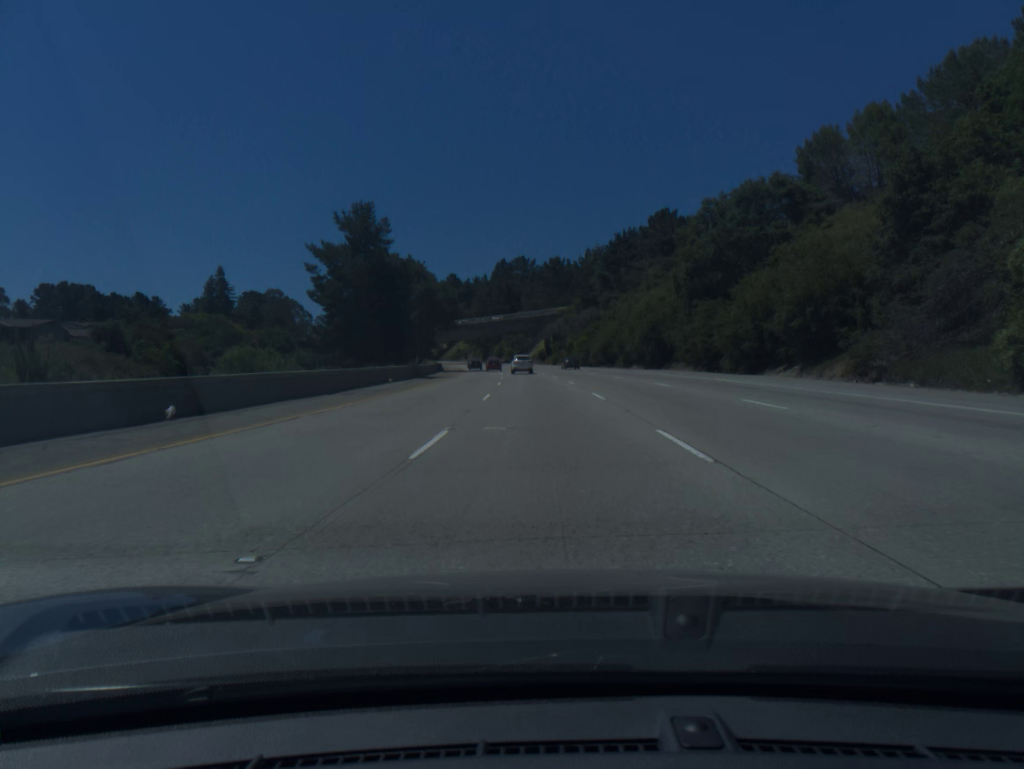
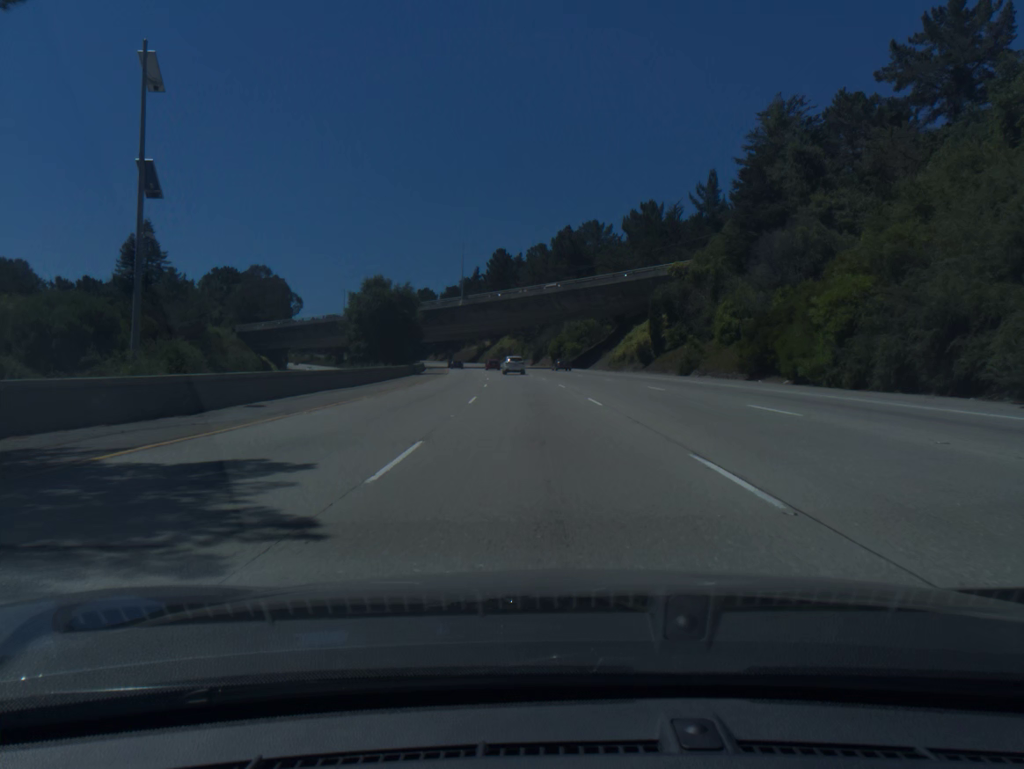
(-3.3, +89.8) m; -5°
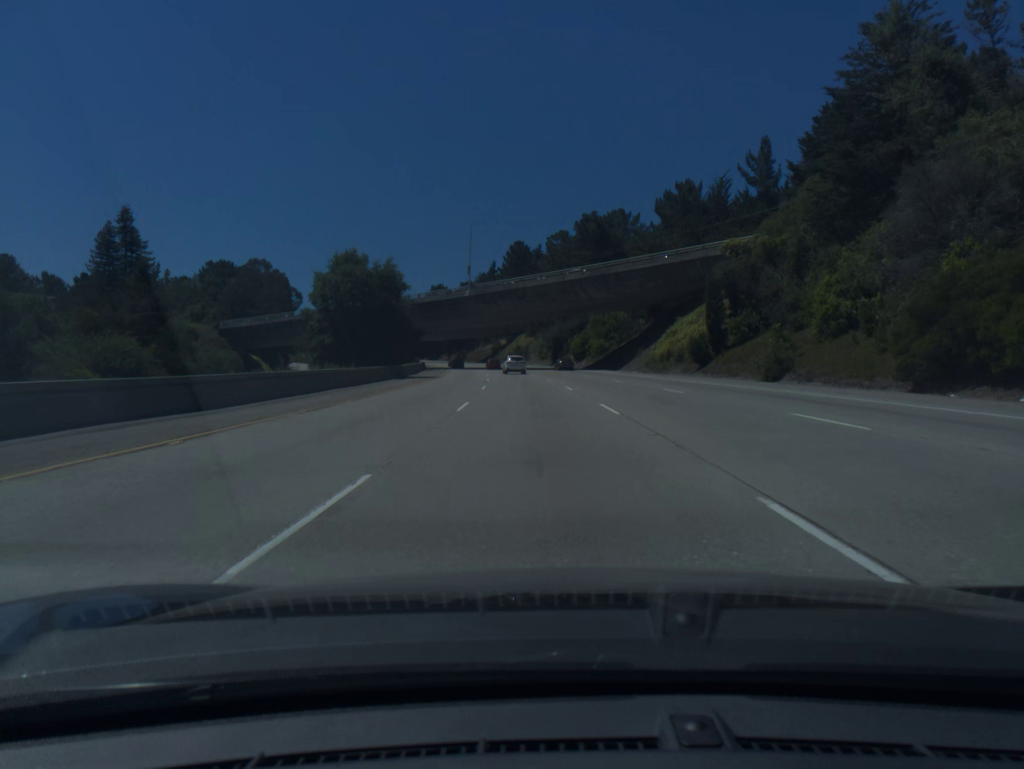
(-0.2, +18.1) m; -1°
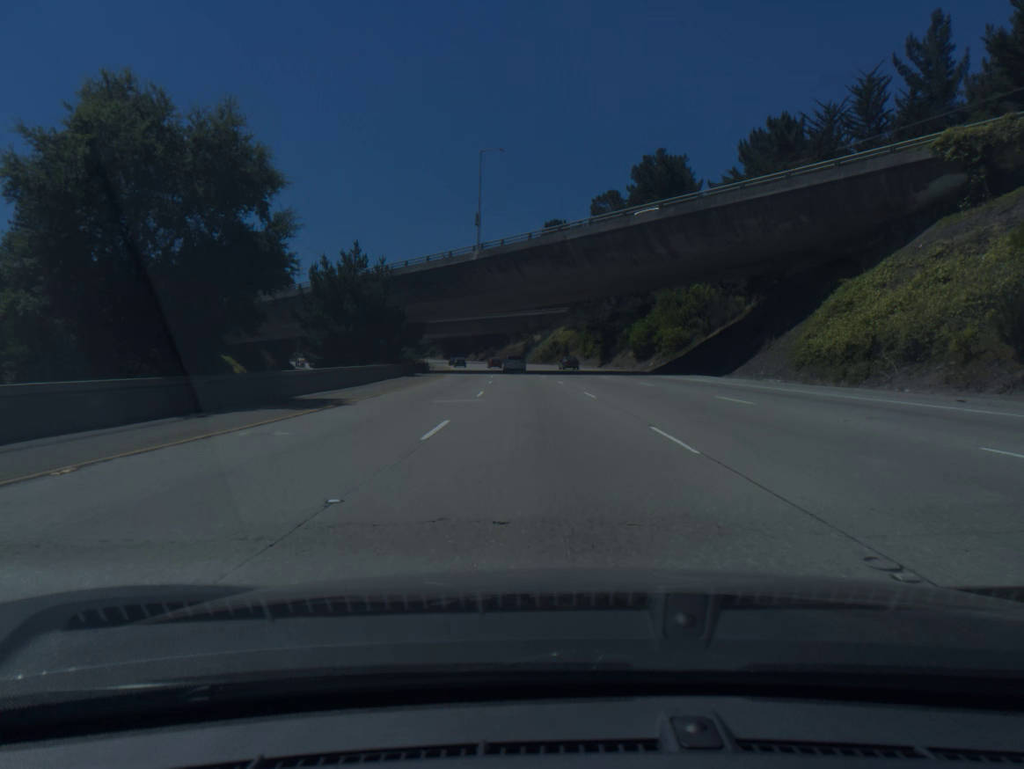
(-0.9, +36.1) m; -3°
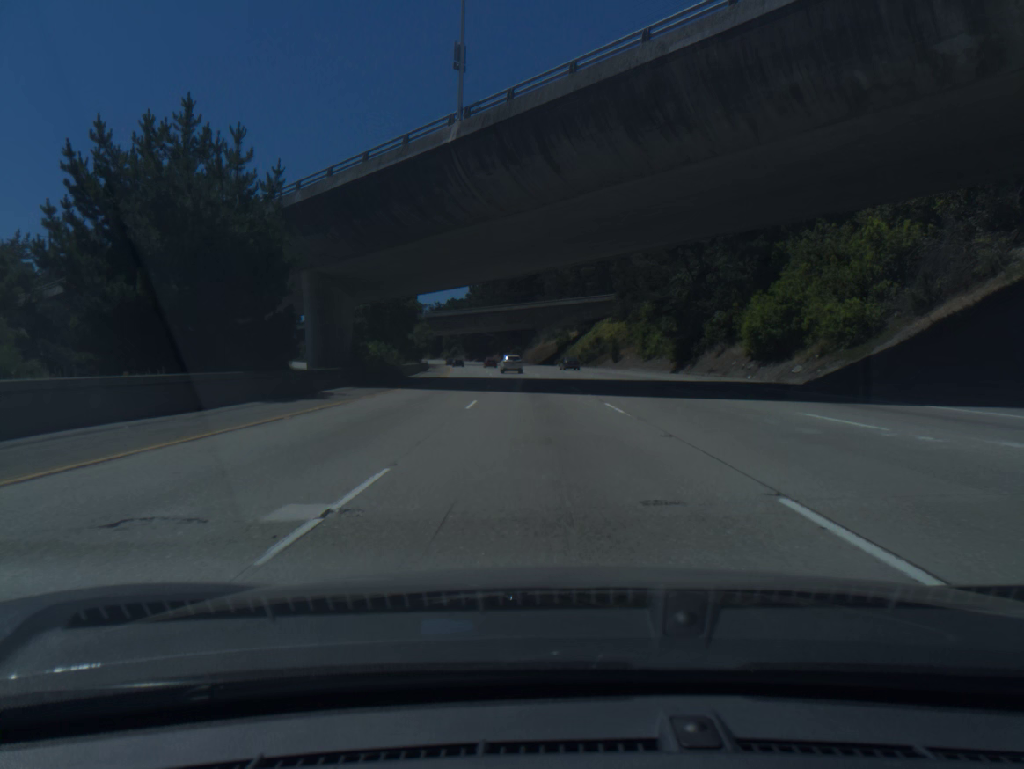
(-0.8, +36.2) m; -2°
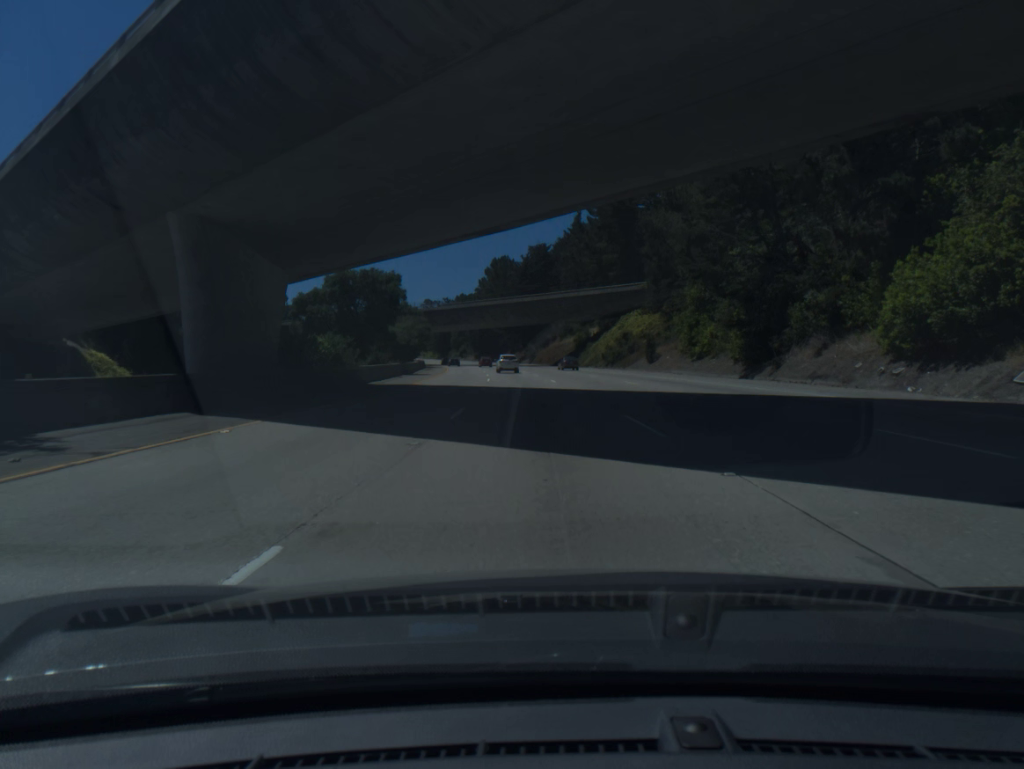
(-0.2, +18.1) m; -1°
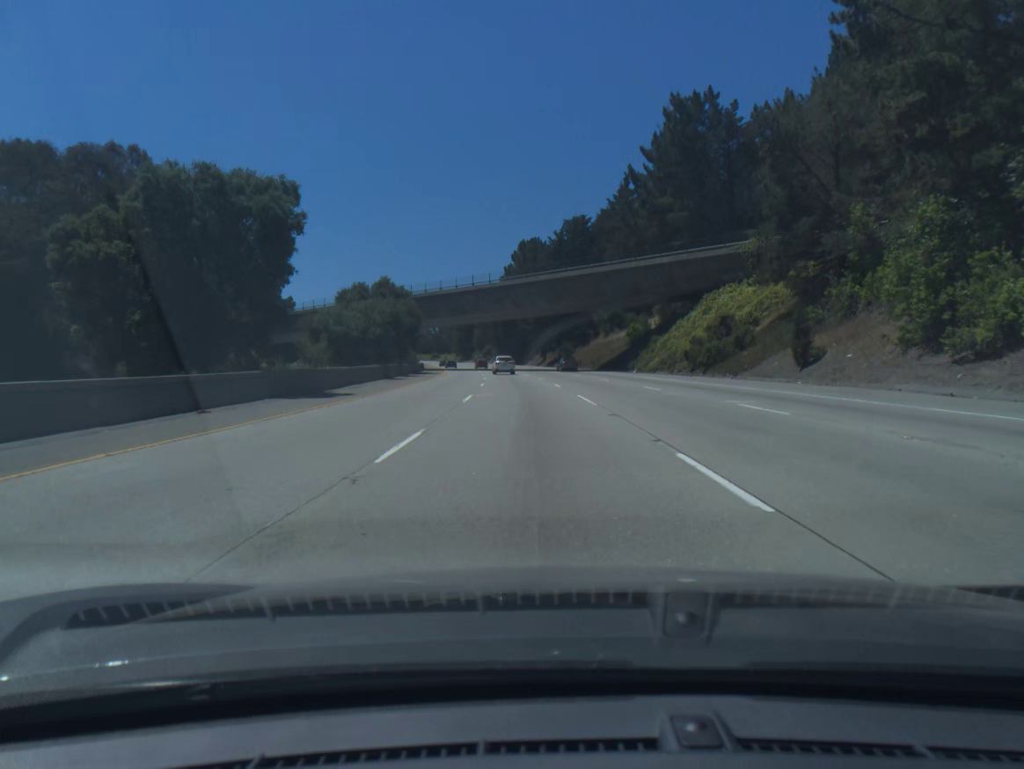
(-0.7, +36.2) m; -2°
